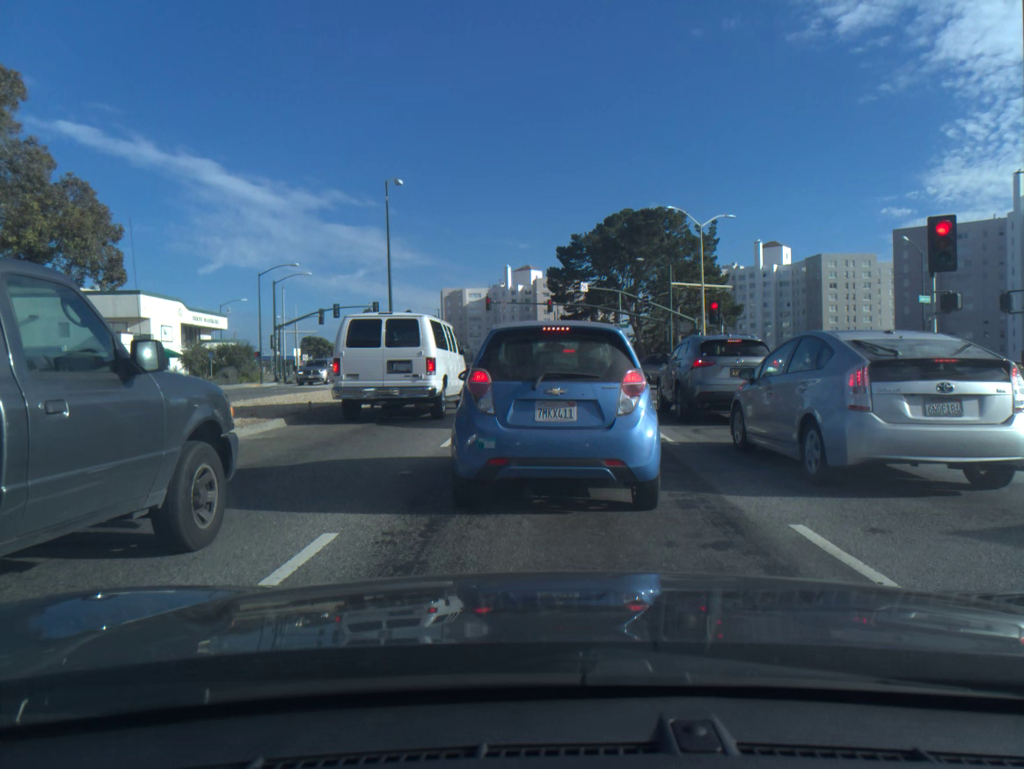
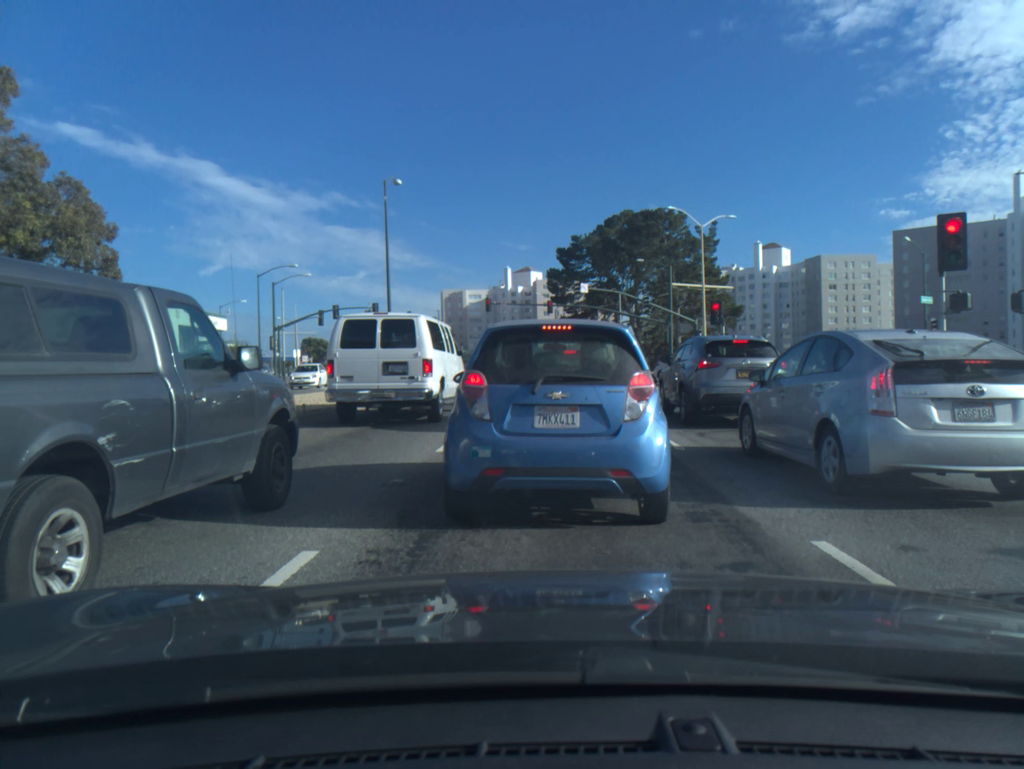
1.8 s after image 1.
(0.0, +0.5) m; 0°
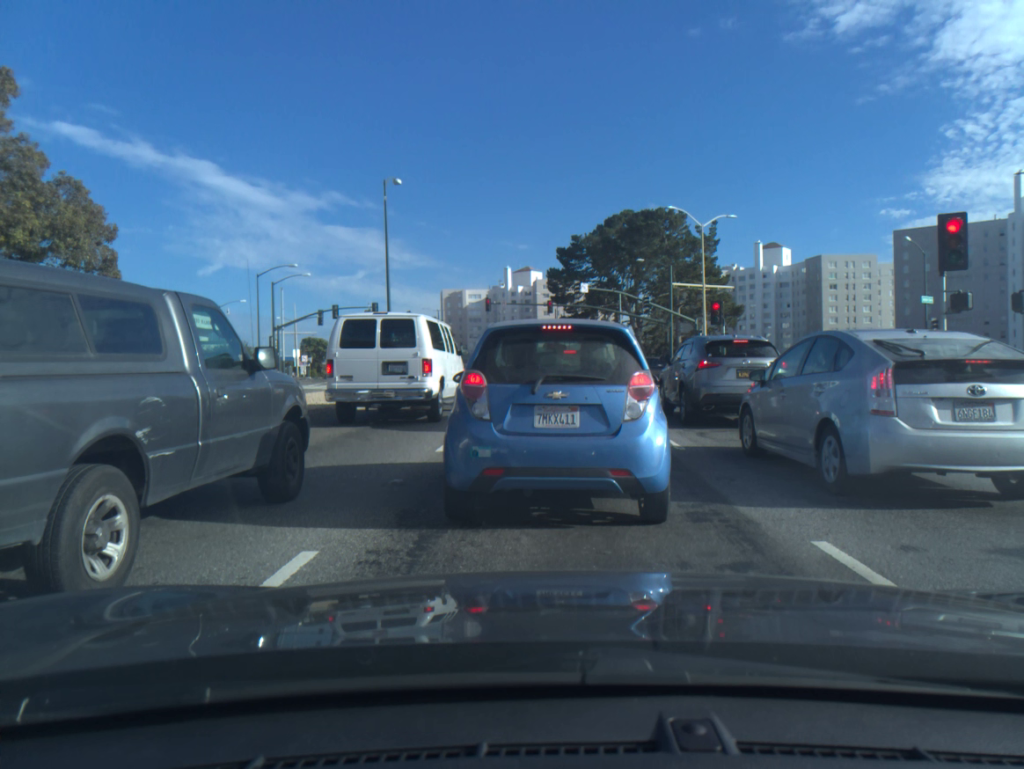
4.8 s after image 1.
(0.0, 0.0) m; 0°
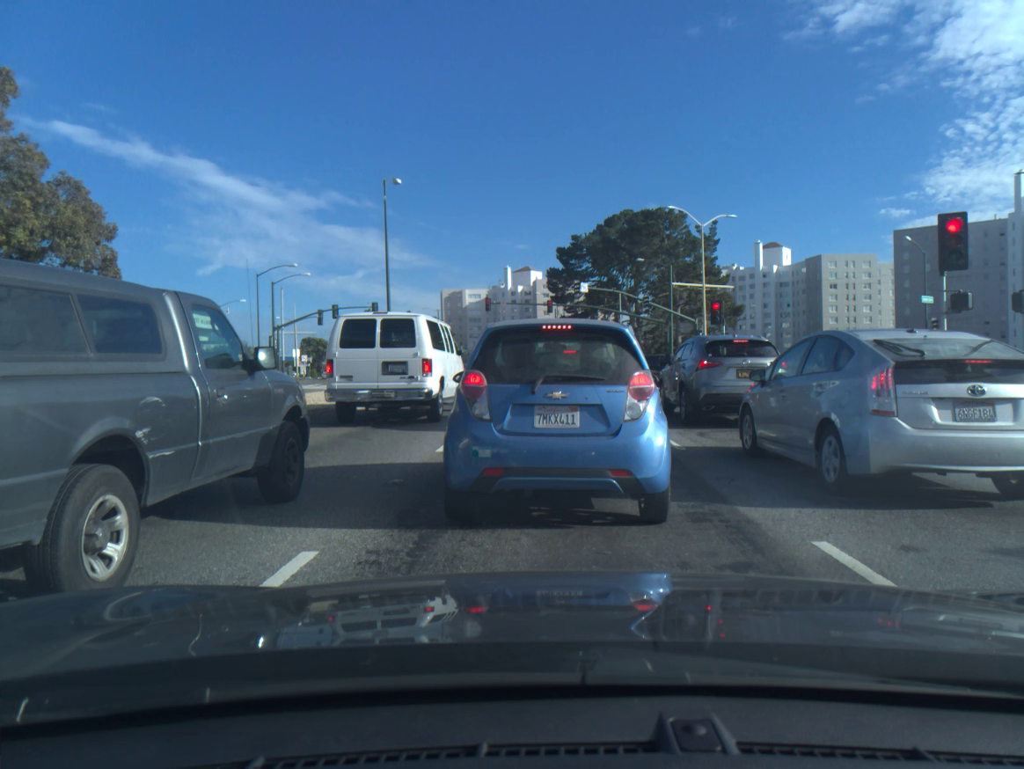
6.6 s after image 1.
(0.0, 0.0) m; 0°
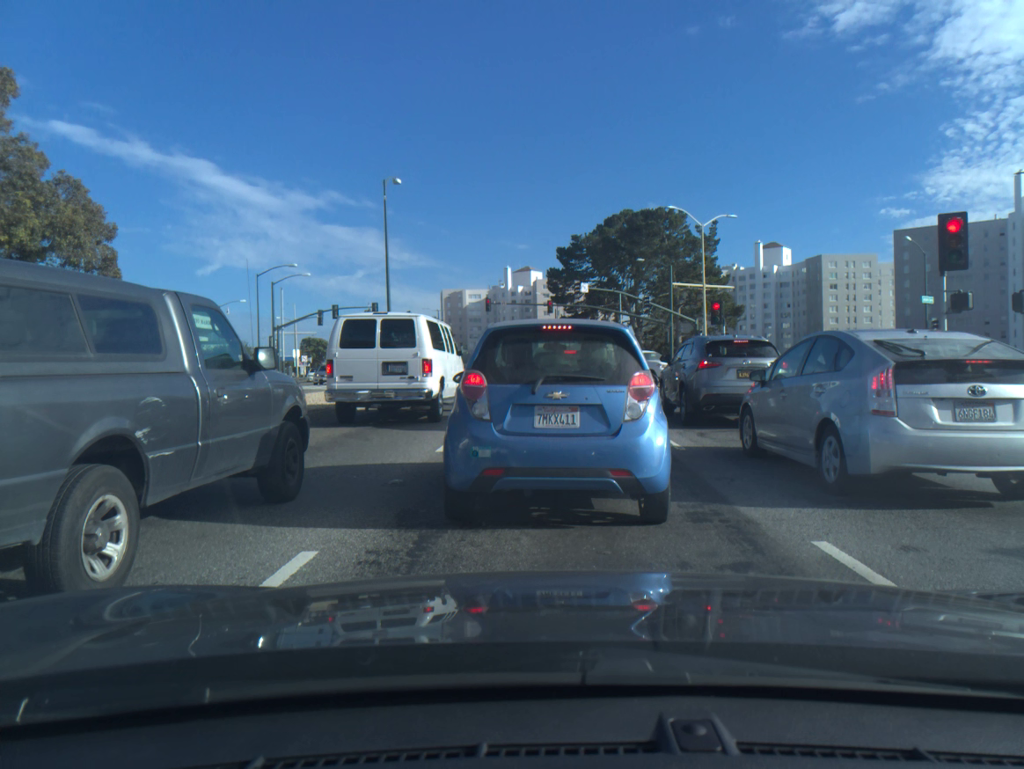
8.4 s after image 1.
(0.0, 0.0) m; 0°
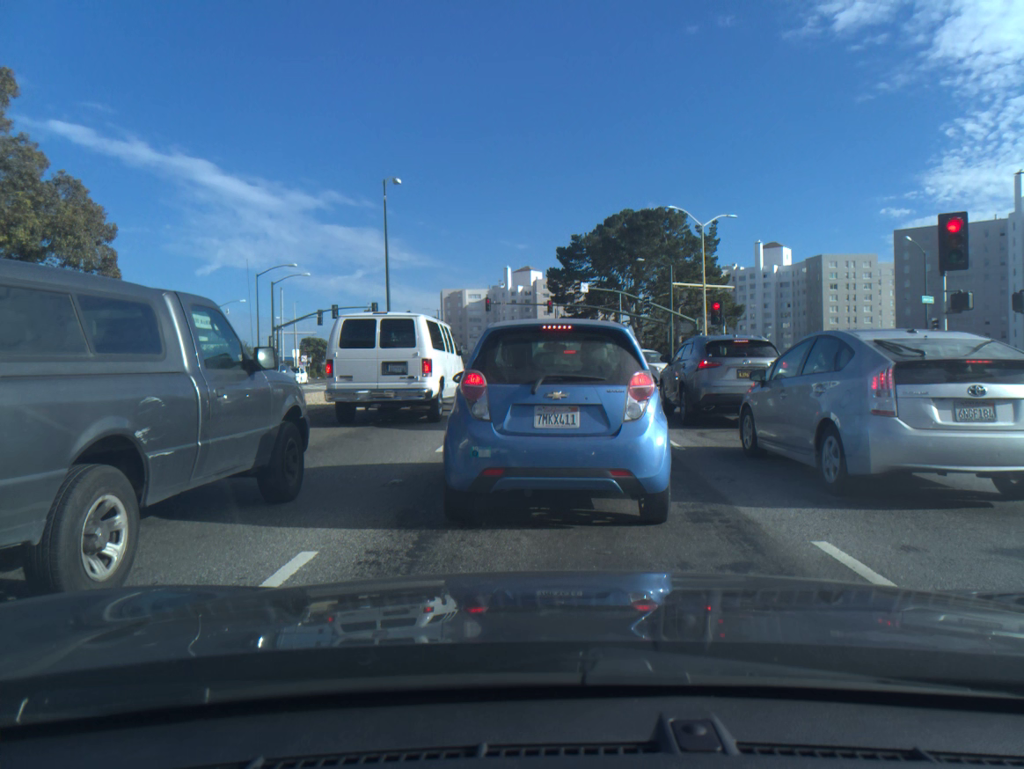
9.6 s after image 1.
(0.0, 0.0) m; 0°
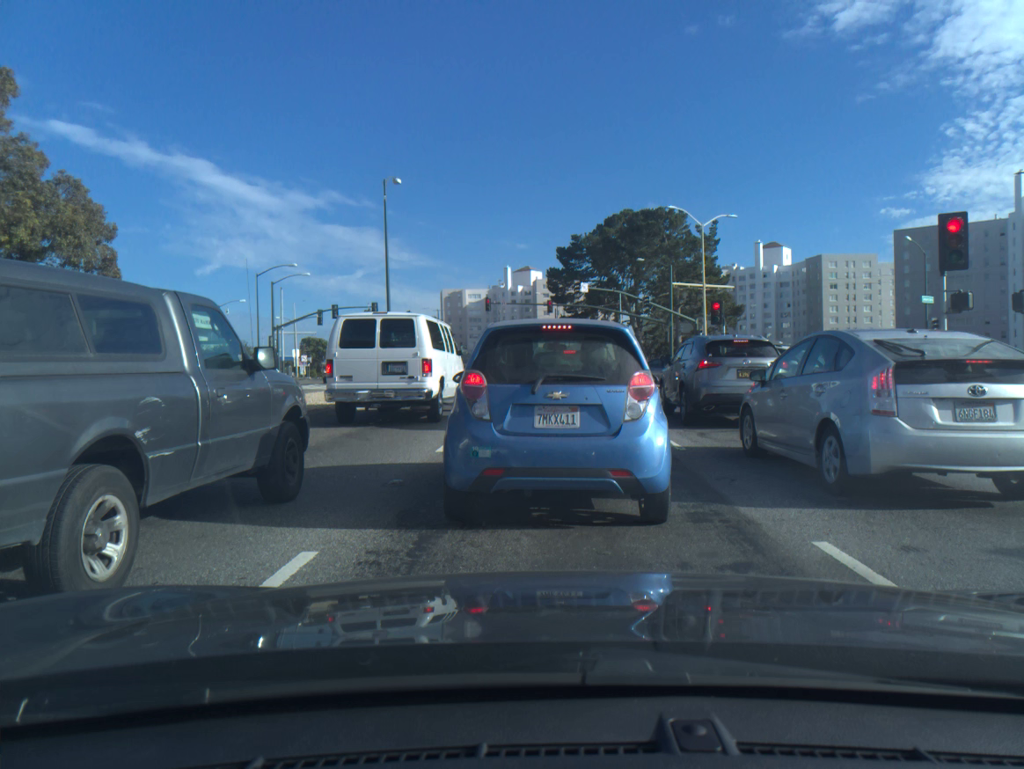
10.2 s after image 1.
(0.0, 0.0) m; 0°
